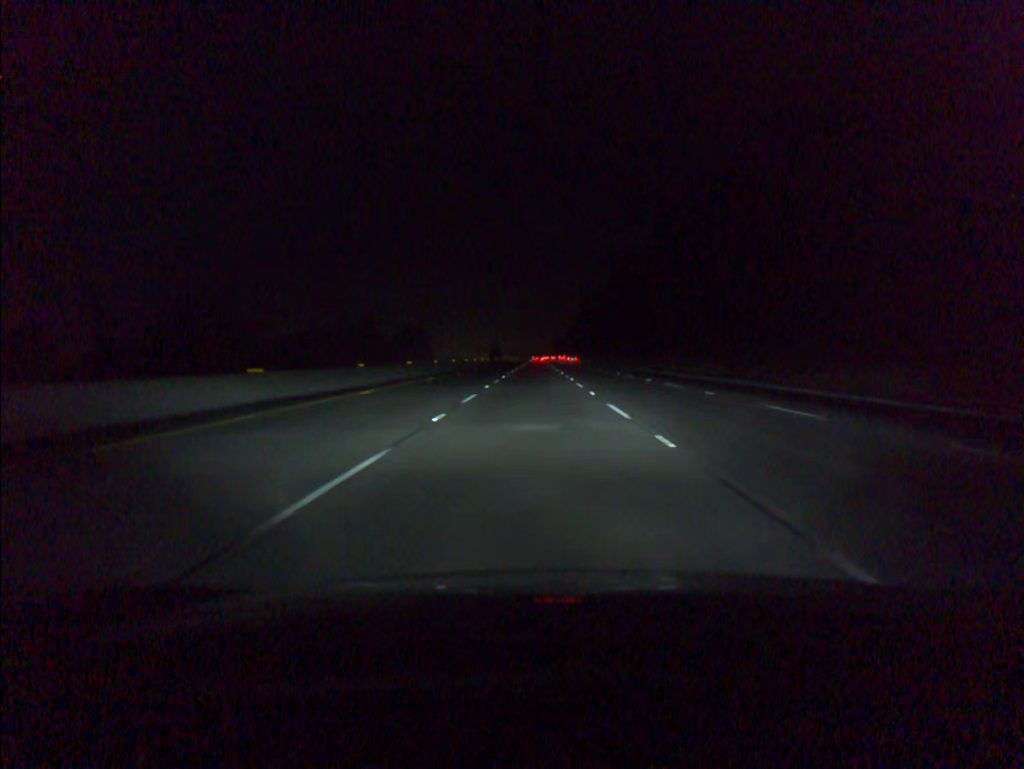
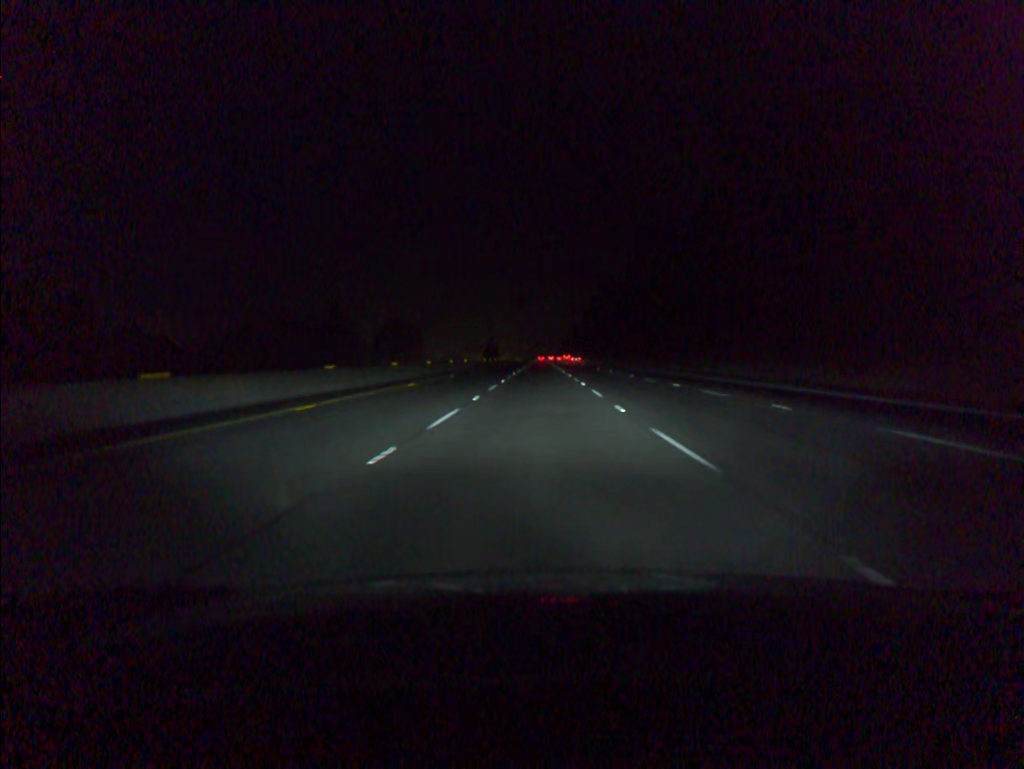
(-0.2, +50.8) m; 0°
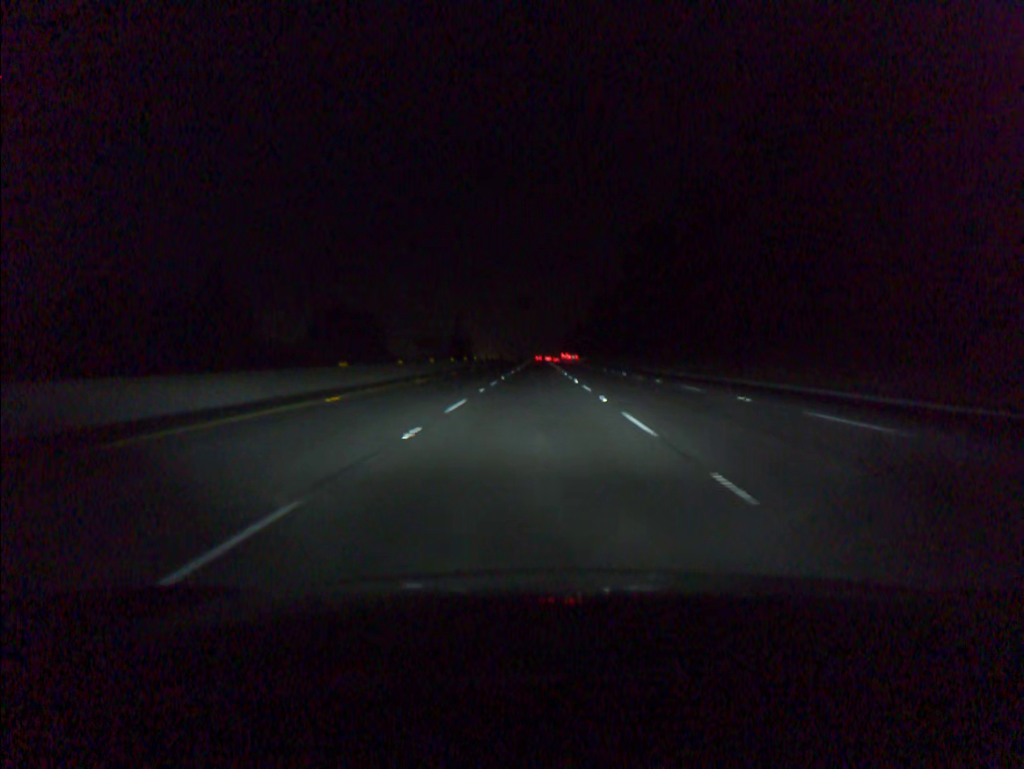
(+0.3, +84.5) m; 0°
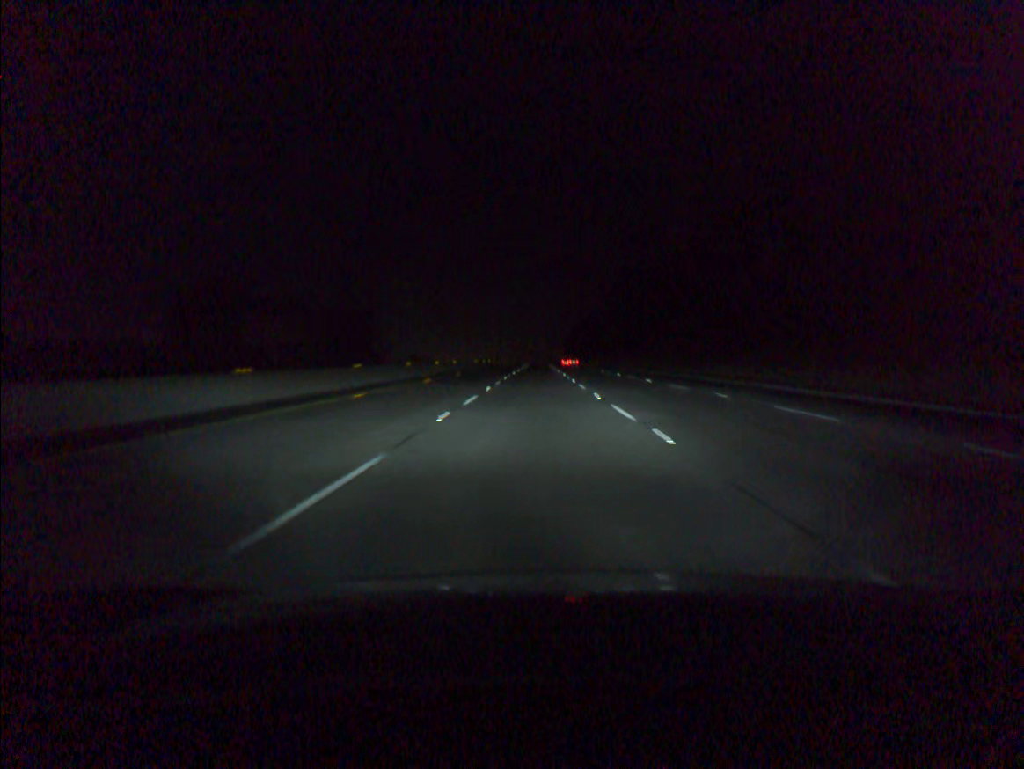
(-0.1, +84.7) m; 0°
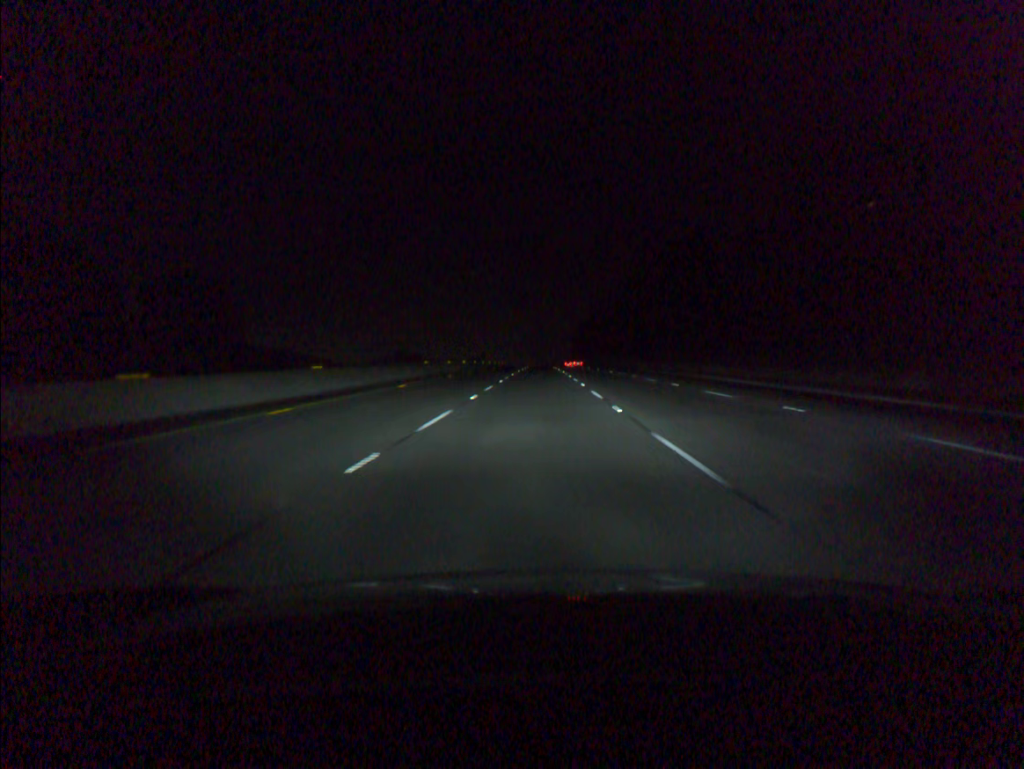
(0.0, +50.9) m; 0°
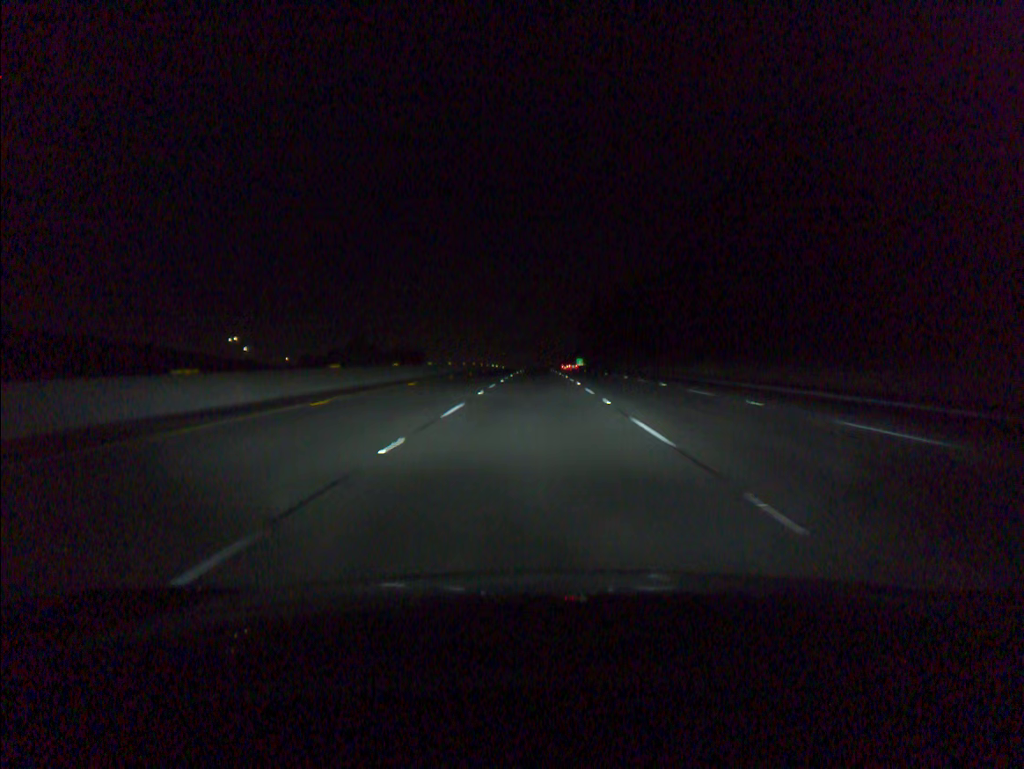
(0.0, +84.9) m; 0°
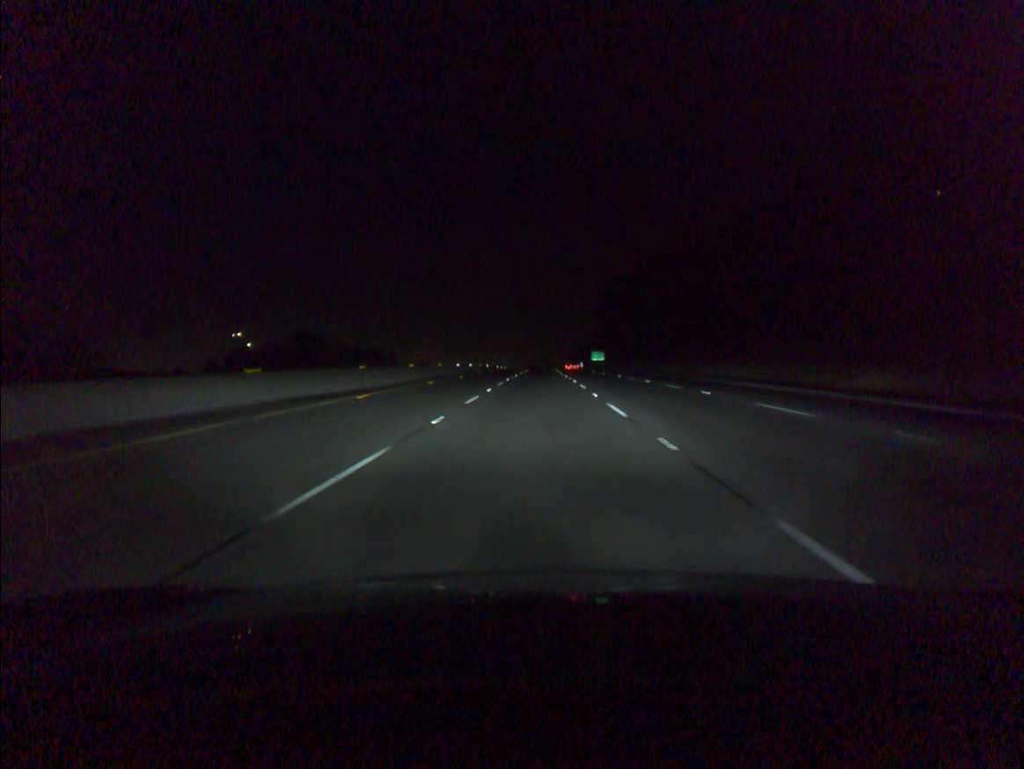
(-0.1, +68.0) m; 0°
